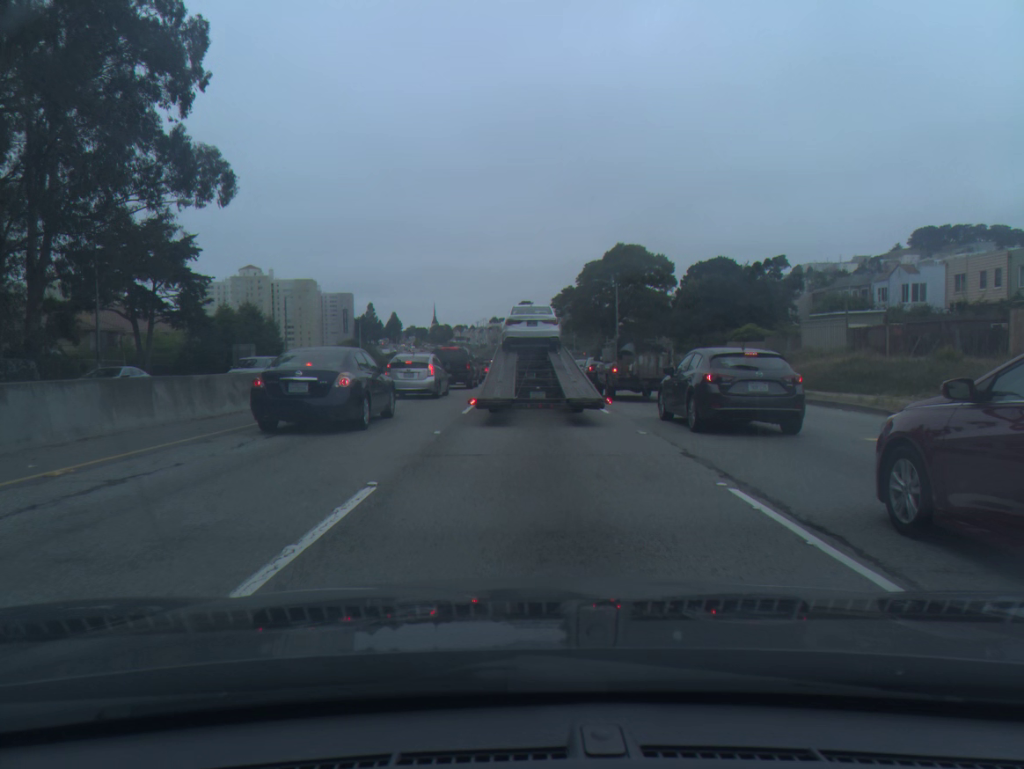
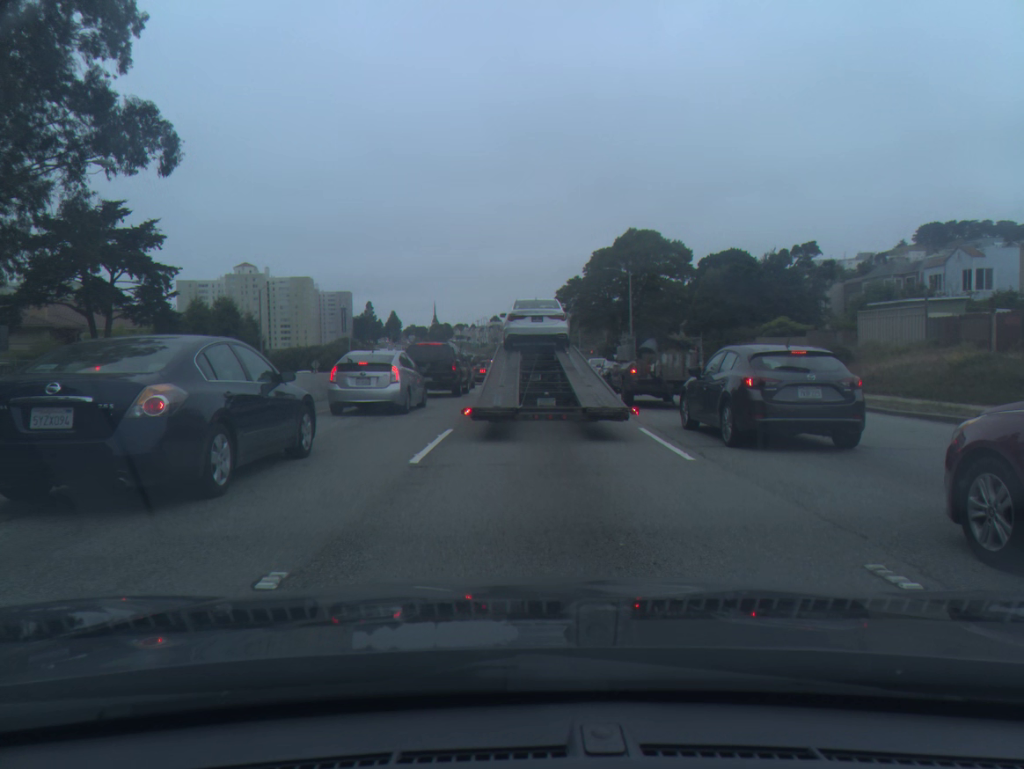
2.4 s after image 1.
(0.0, +8.8) m; 0°
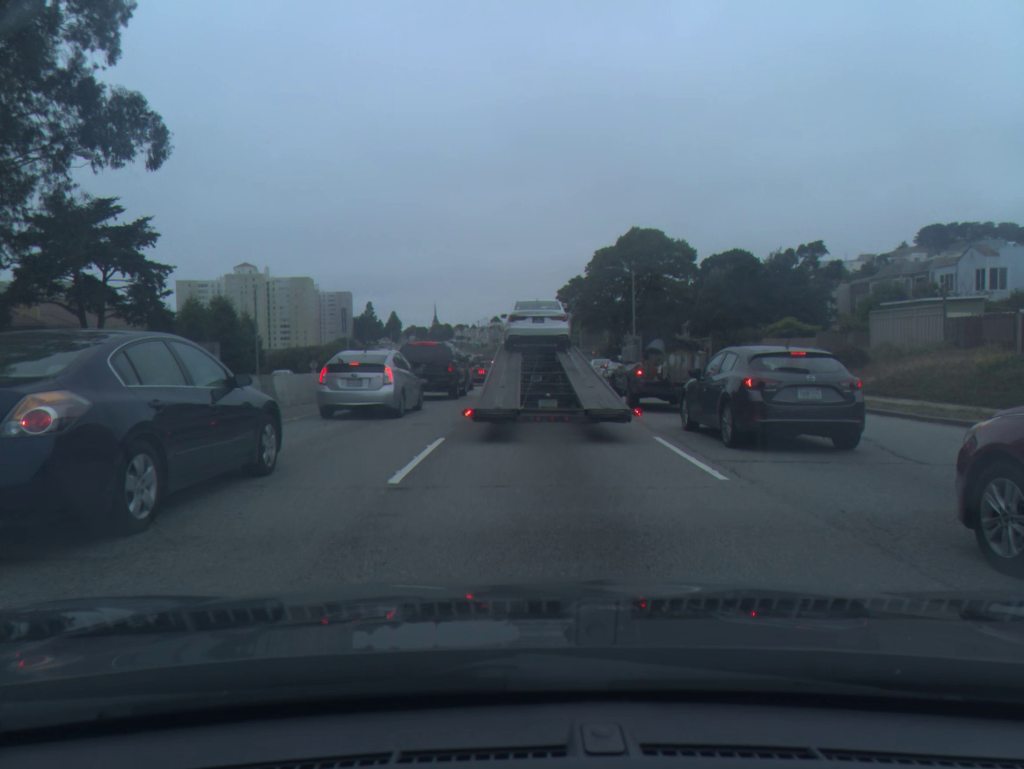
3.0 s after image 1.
(0.0, +1.5) m; 0°
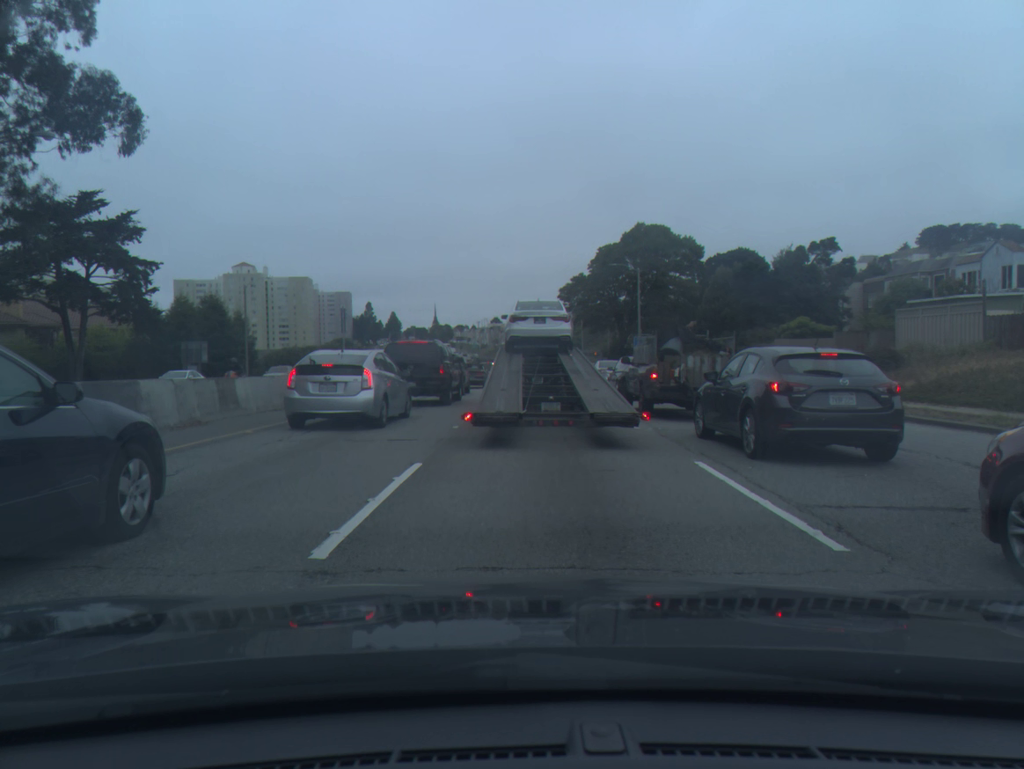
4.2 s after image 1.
(0.0, +2.9) m; 0°
